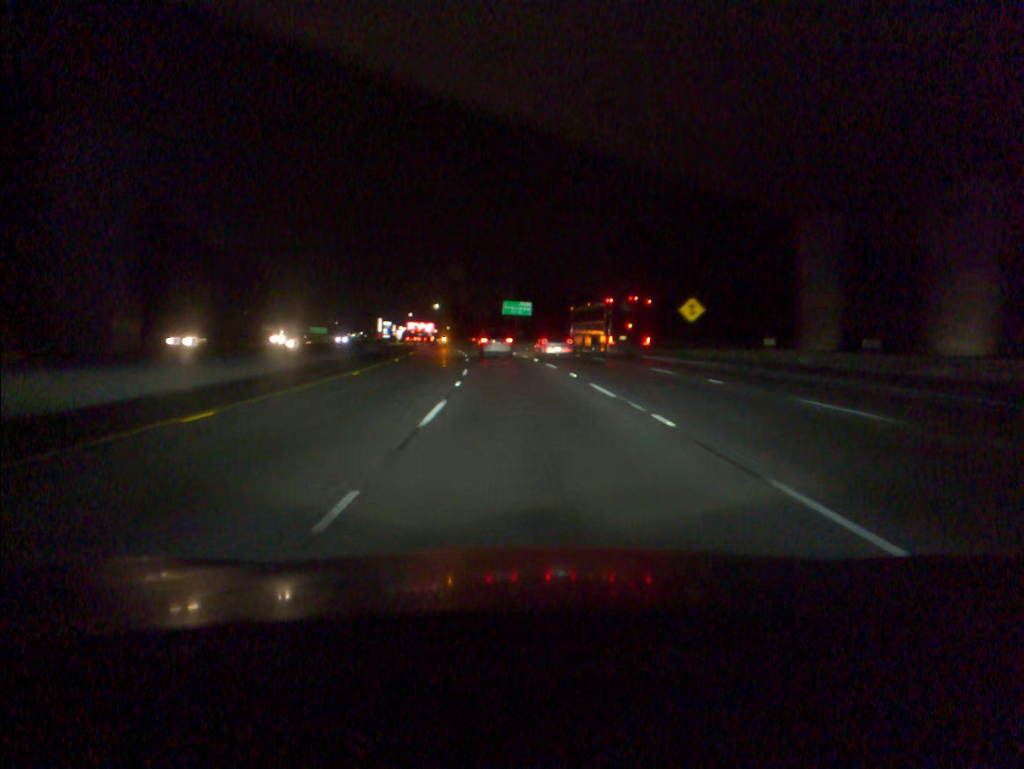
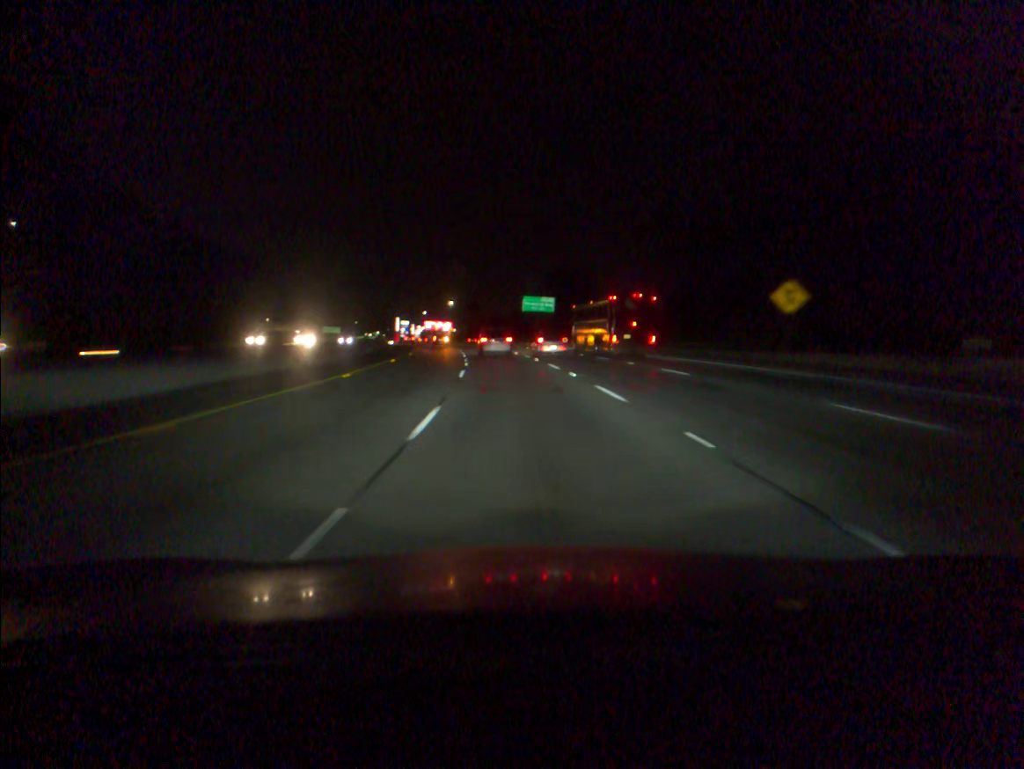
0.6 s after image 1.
(-0.2, +16.2) m; -1°
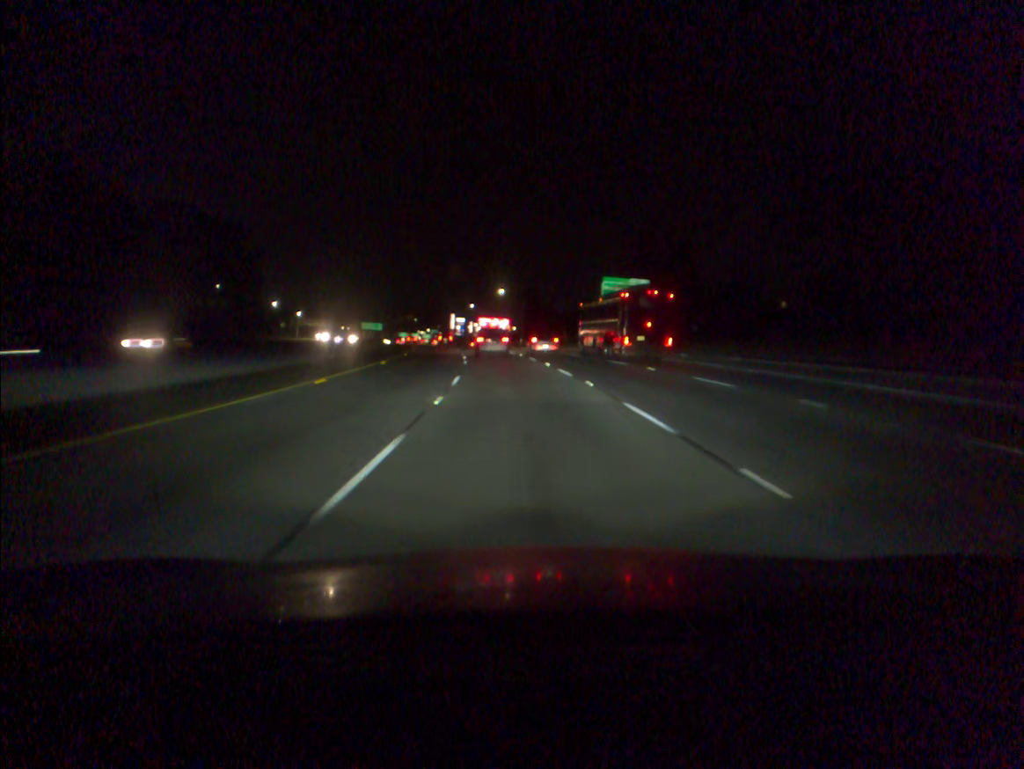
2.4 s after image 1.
(-2.0, +48.2) m; -5°
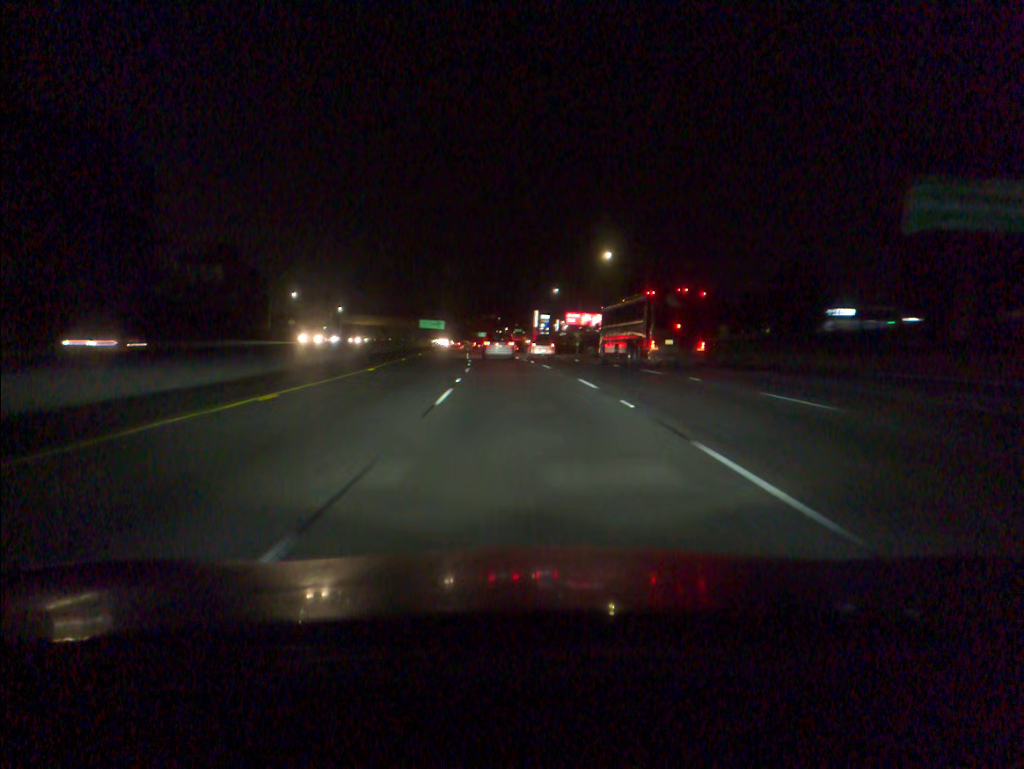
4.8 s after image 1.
(-3.4, +63.6) m; -6°
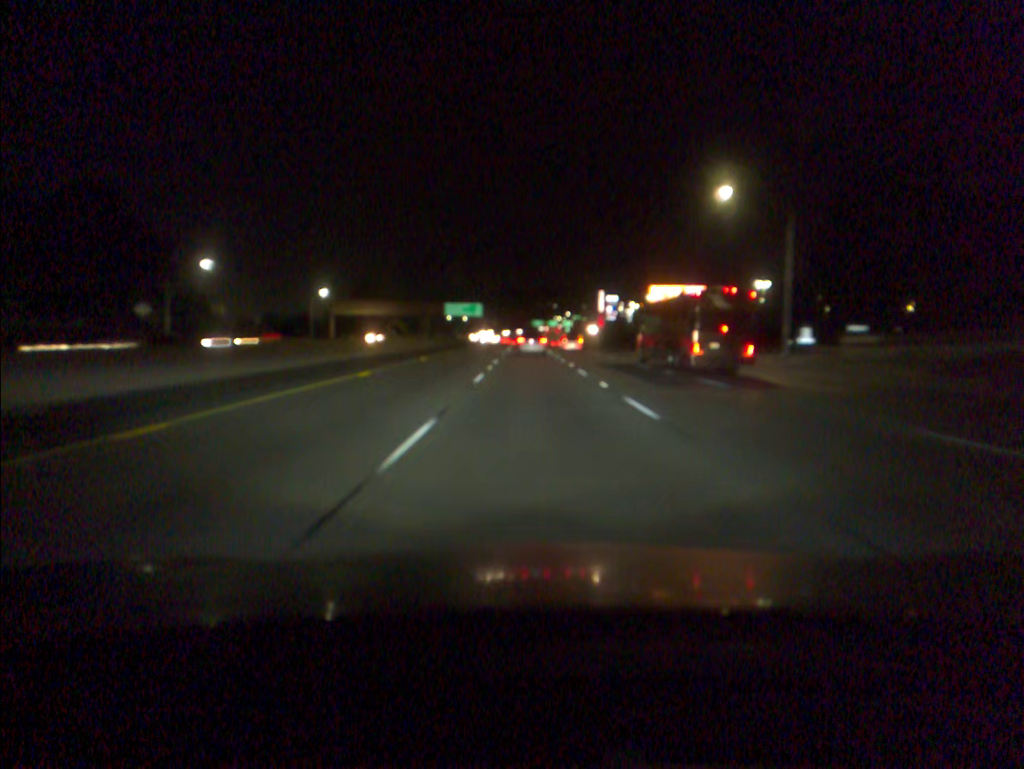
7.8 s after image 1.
(-3.8, +79.7) m; -4°
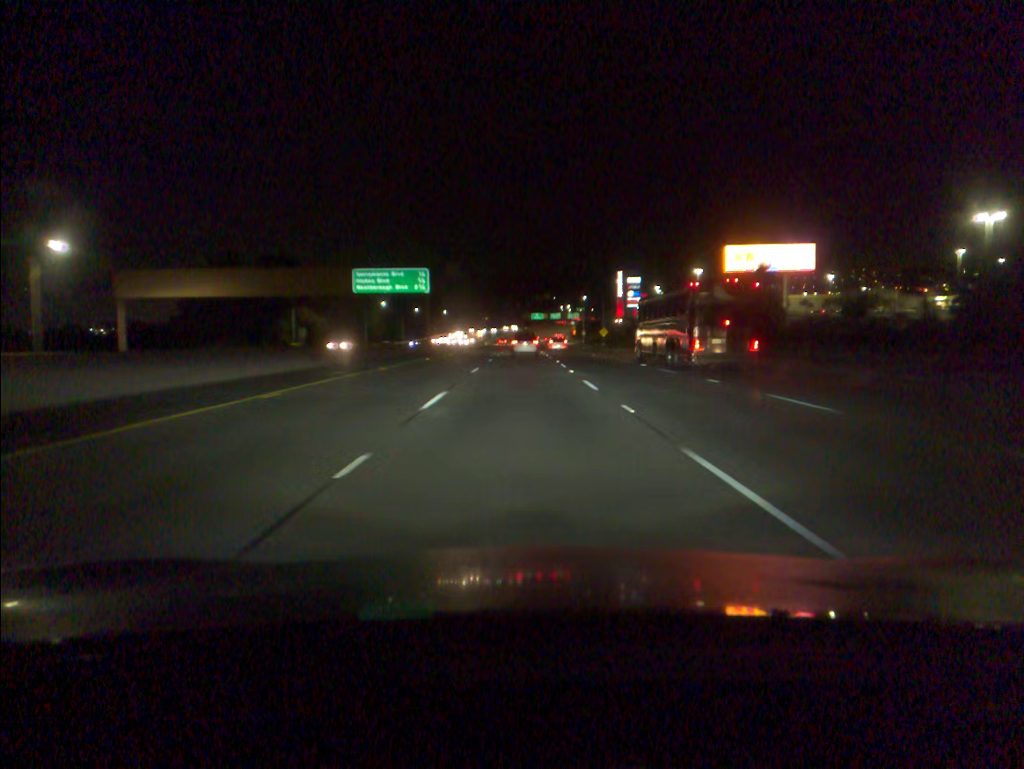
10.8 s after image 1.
(+0.4, +81.1) m; 0°
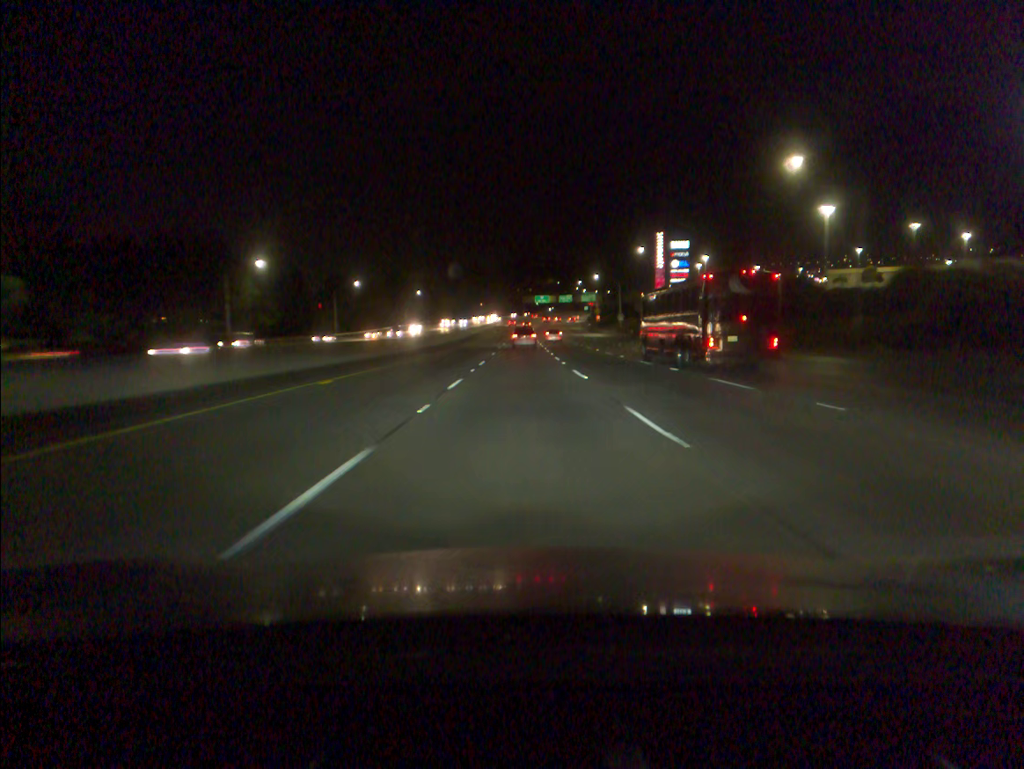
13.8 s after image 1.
(0.0, +82.6) m; 0°
